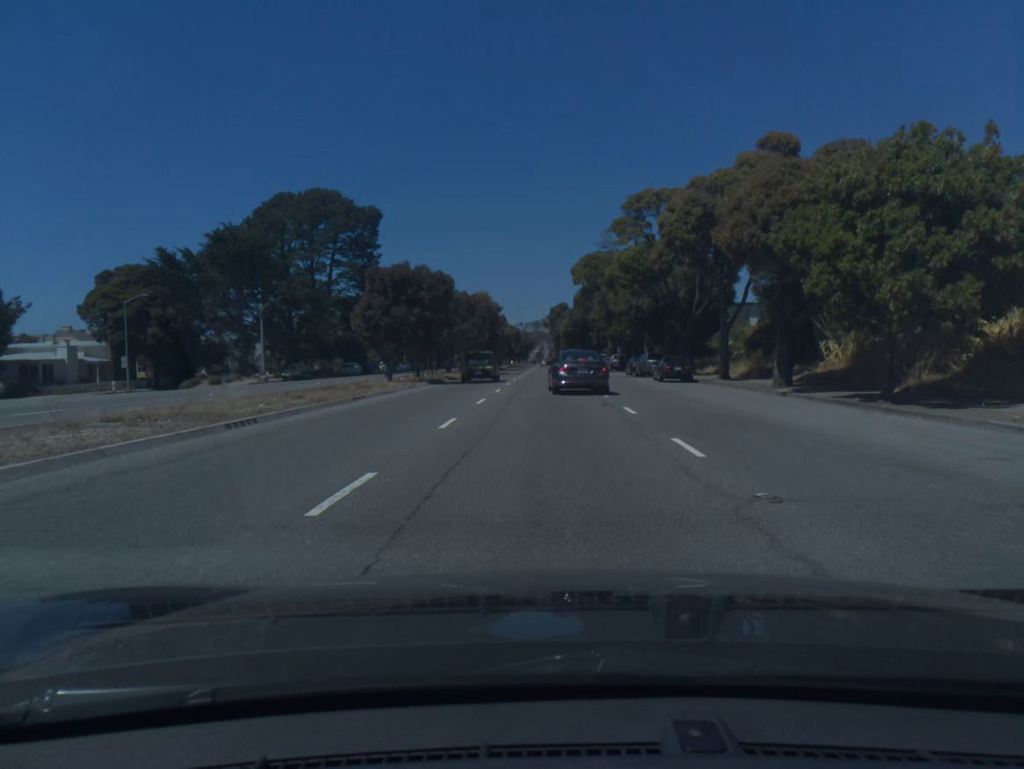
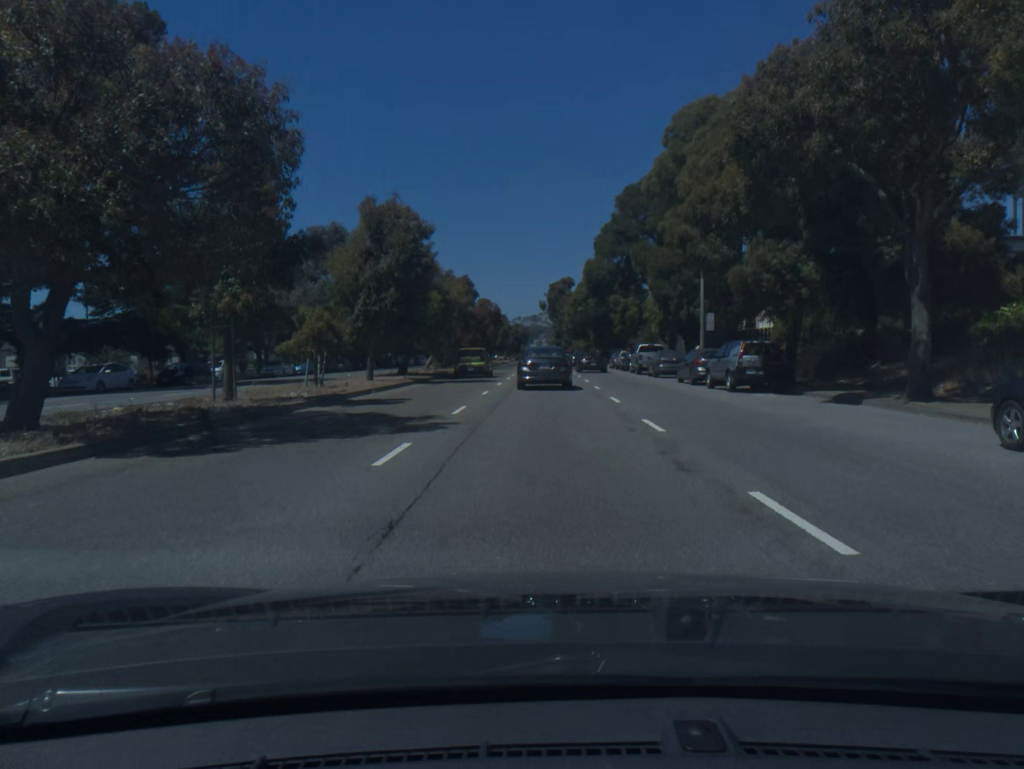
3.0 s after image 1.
(+0.1, +49.1) m; 0°
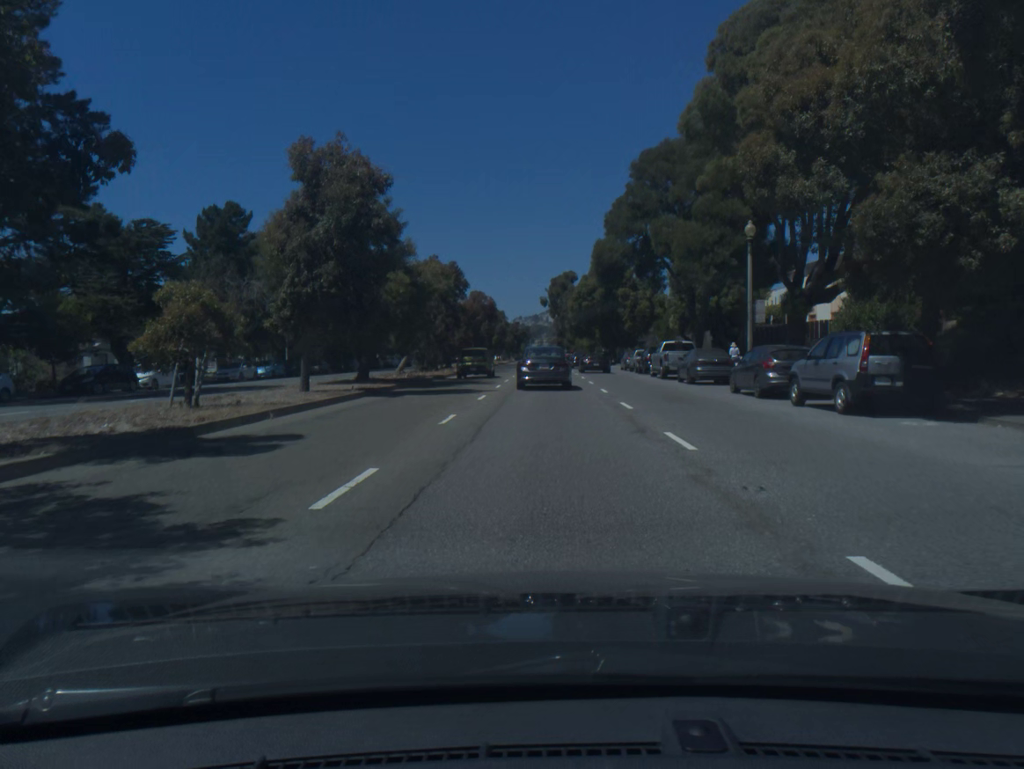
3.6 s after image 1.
(0.0, +9.6) m; 0°
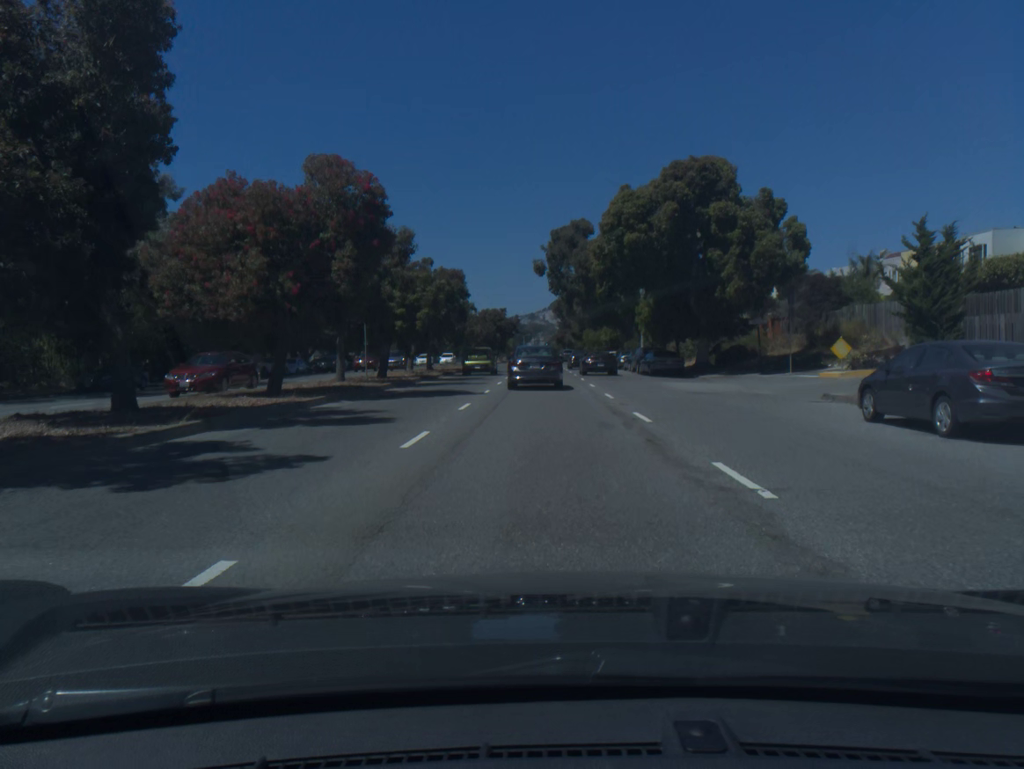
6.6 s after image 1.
(+0.1, +47.3) m; 0°
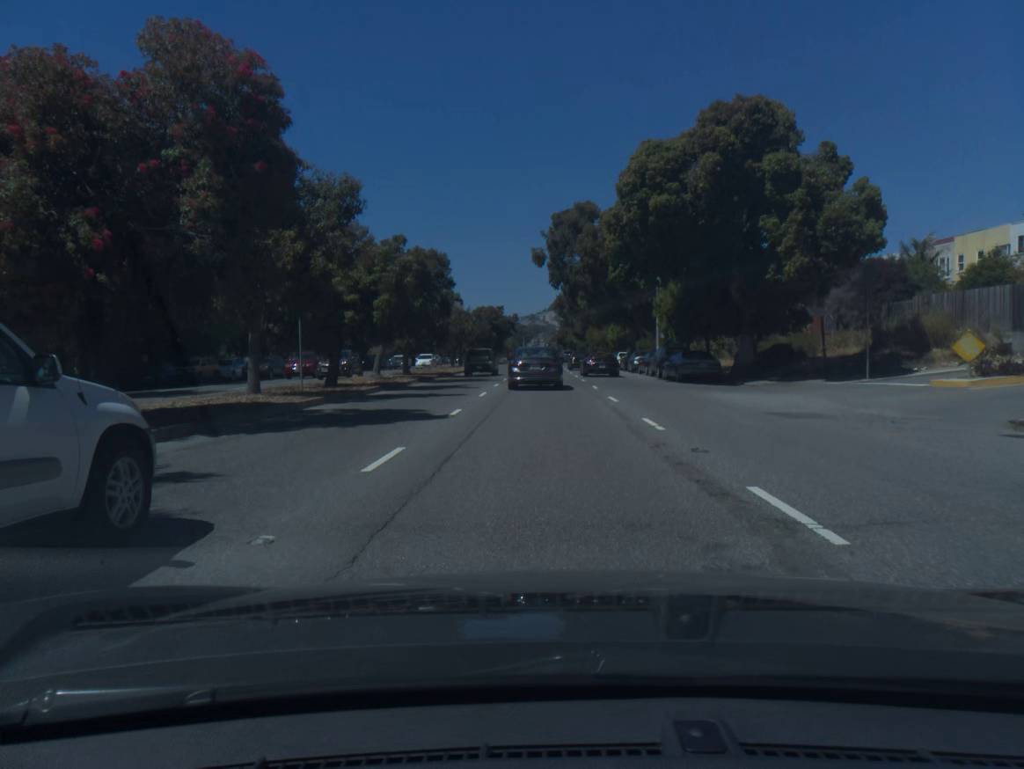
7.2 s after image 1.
(0.0, +9.0) m; 0°
